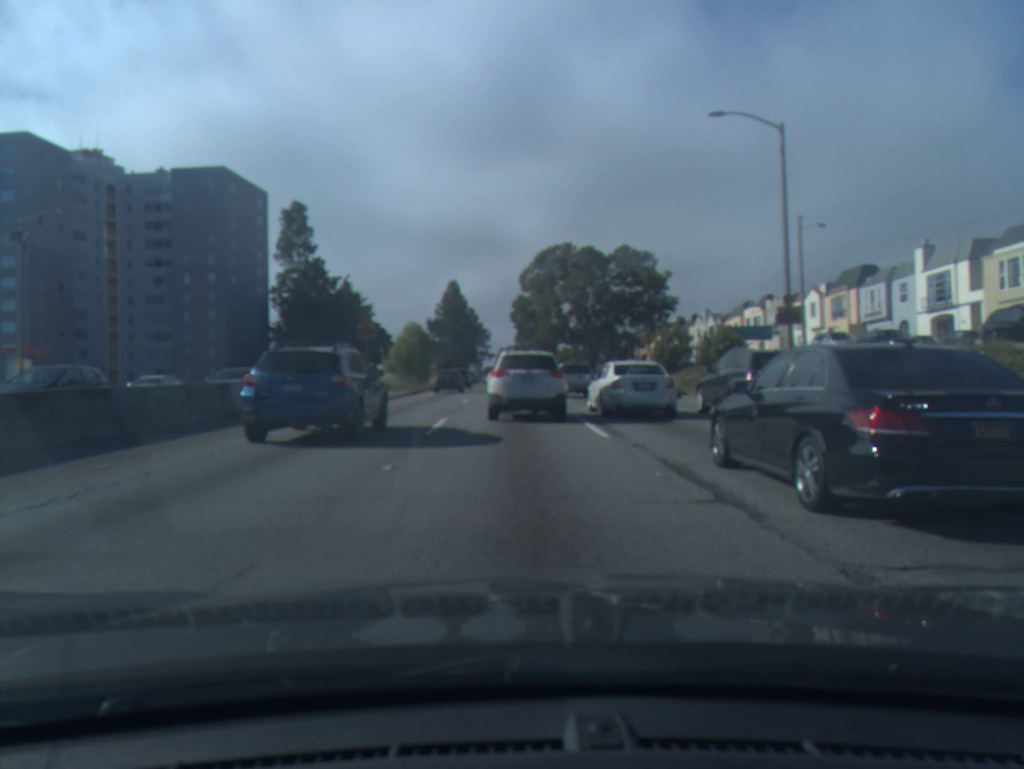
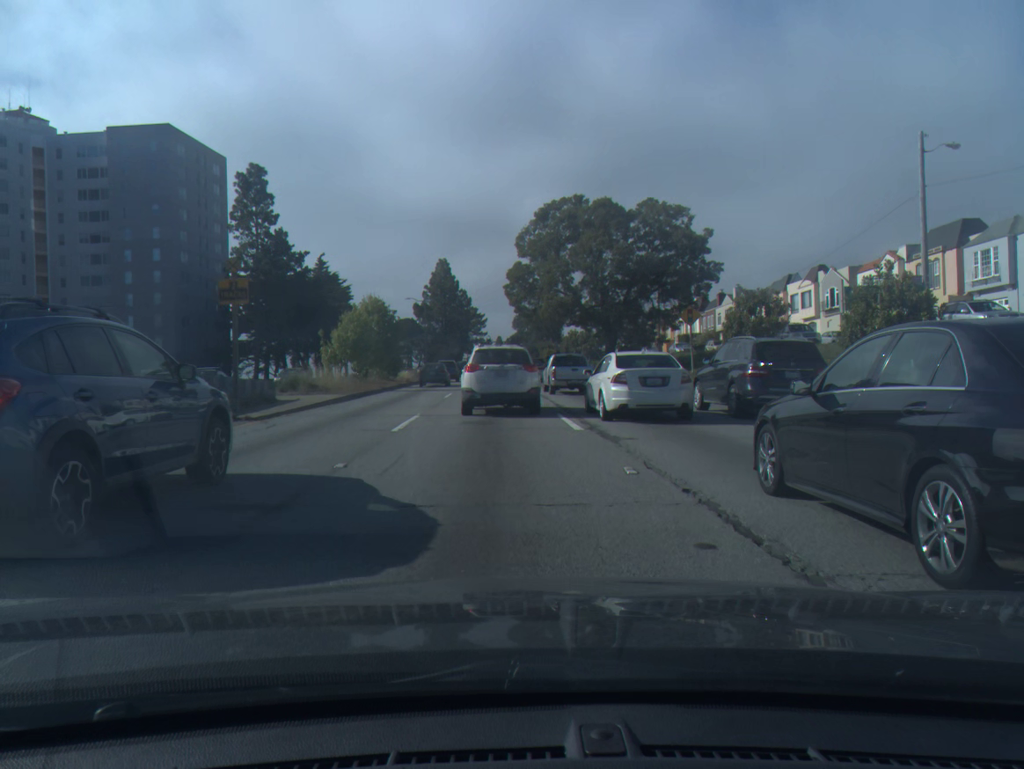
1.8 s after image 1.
(+0.2, +14.7) m; 0°
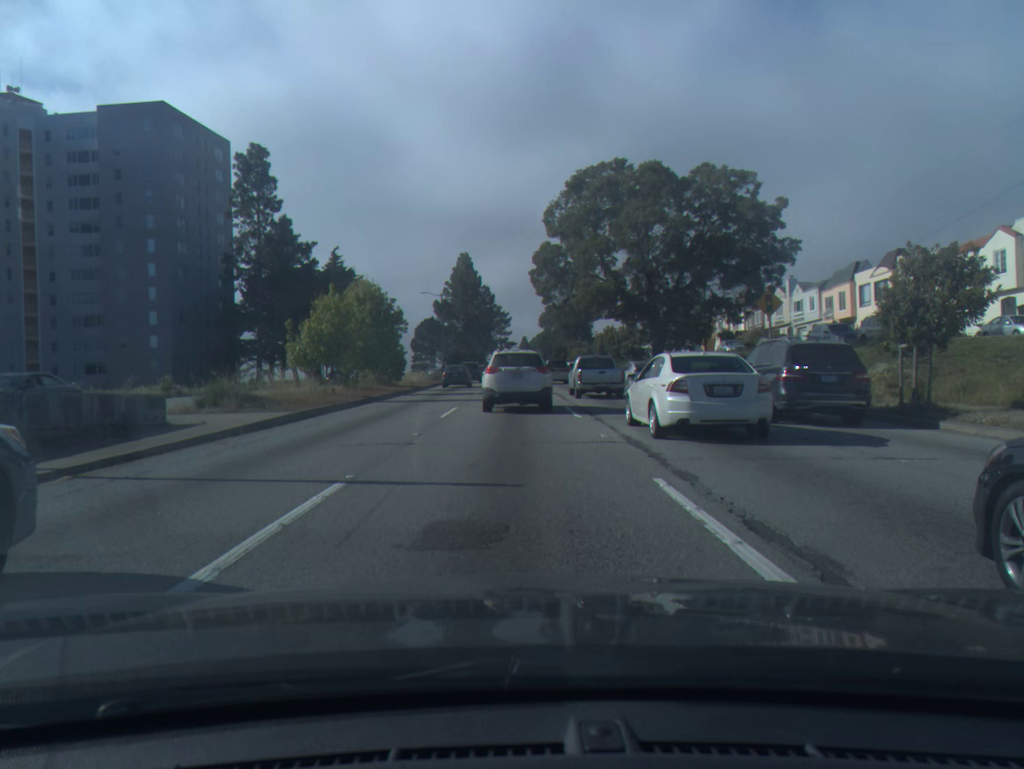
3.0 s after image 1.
(-0.1, +10.2) m; -1°
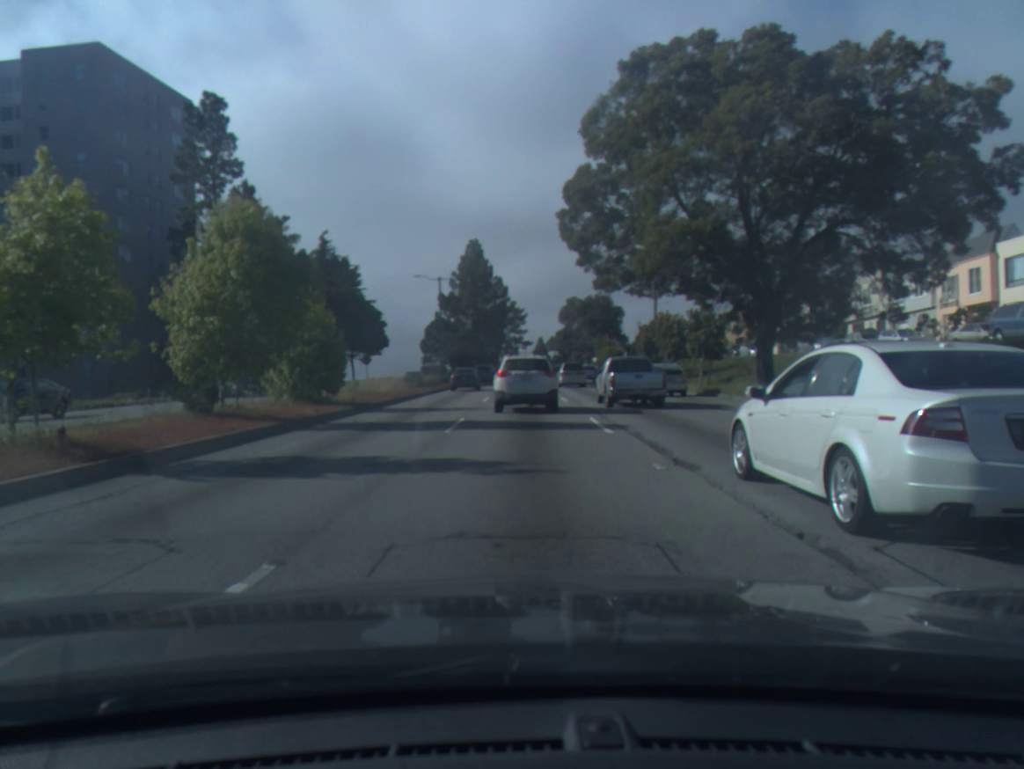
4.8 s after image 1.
(-0.2, +18.1) m; -1°
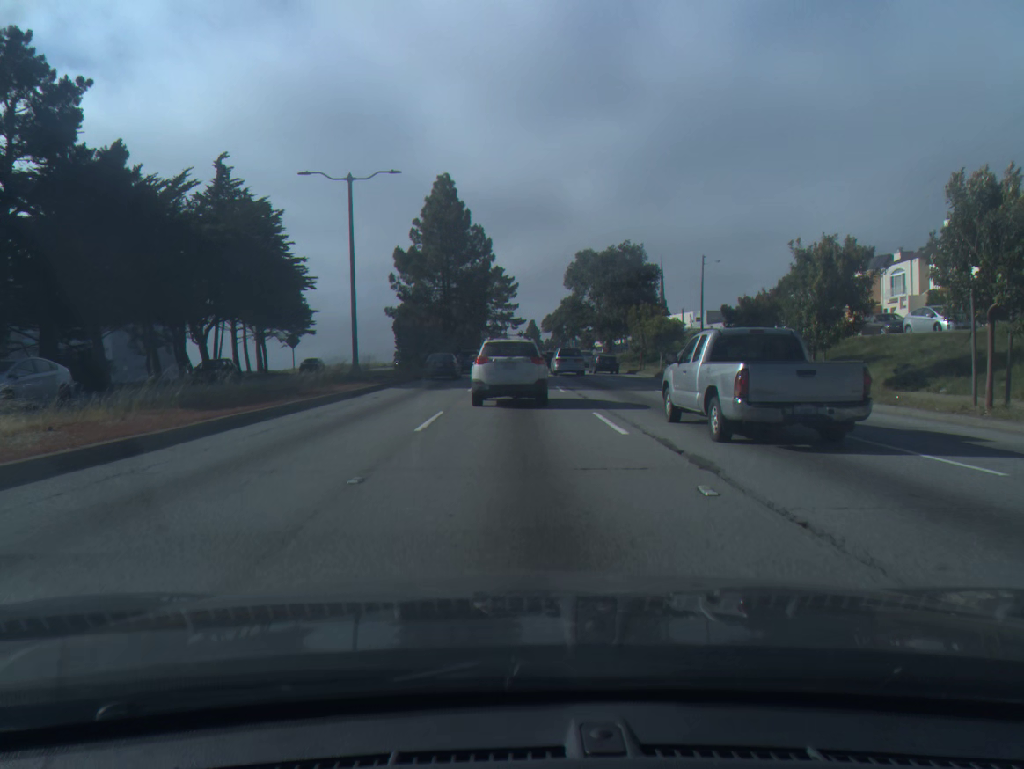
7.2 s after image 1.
(+0.1, +32.2) m; +1°
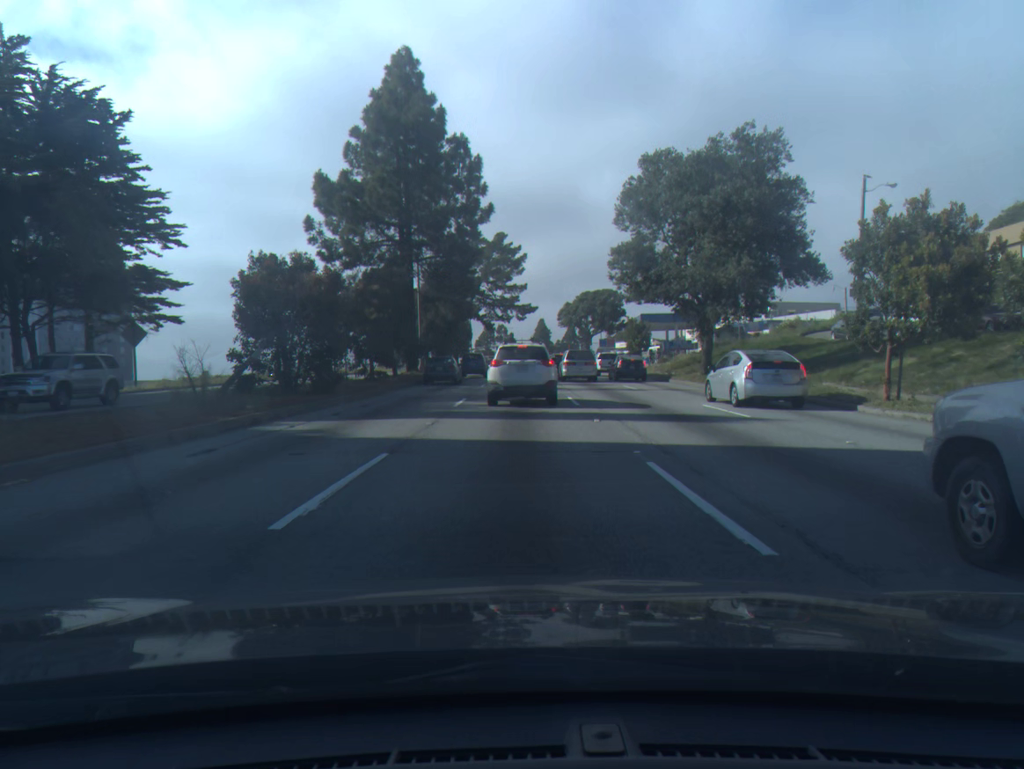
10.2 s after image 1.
(0.0, +36.0) m; 0°
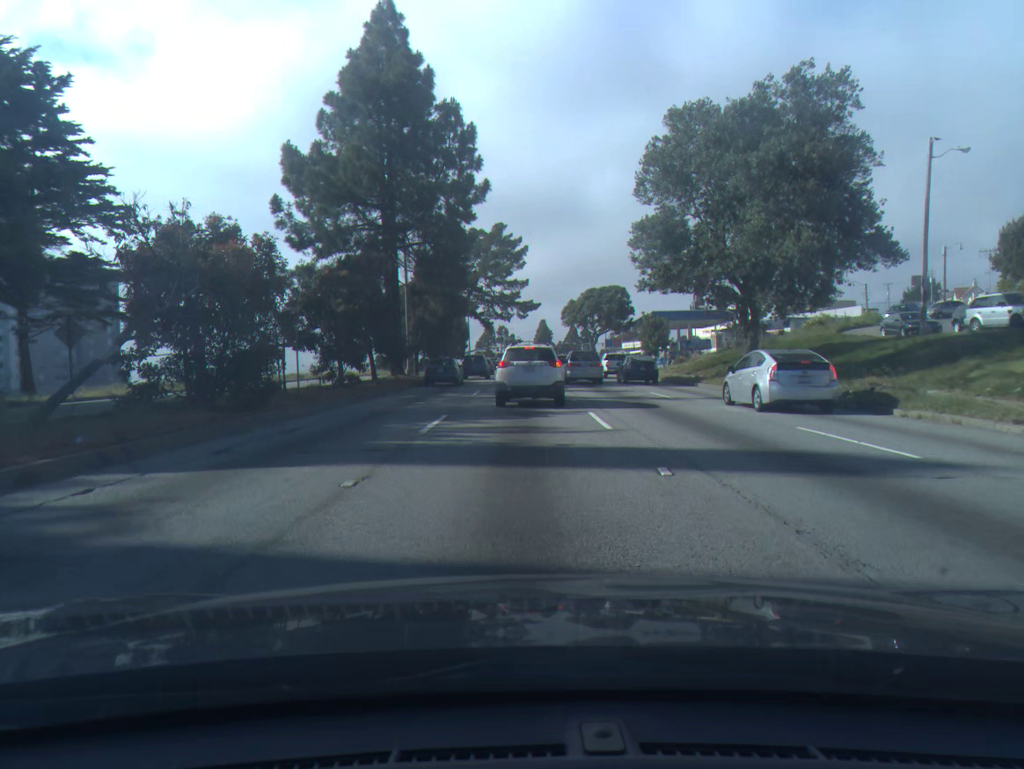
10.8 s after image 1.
(0.0, +7.1) m; 0°
